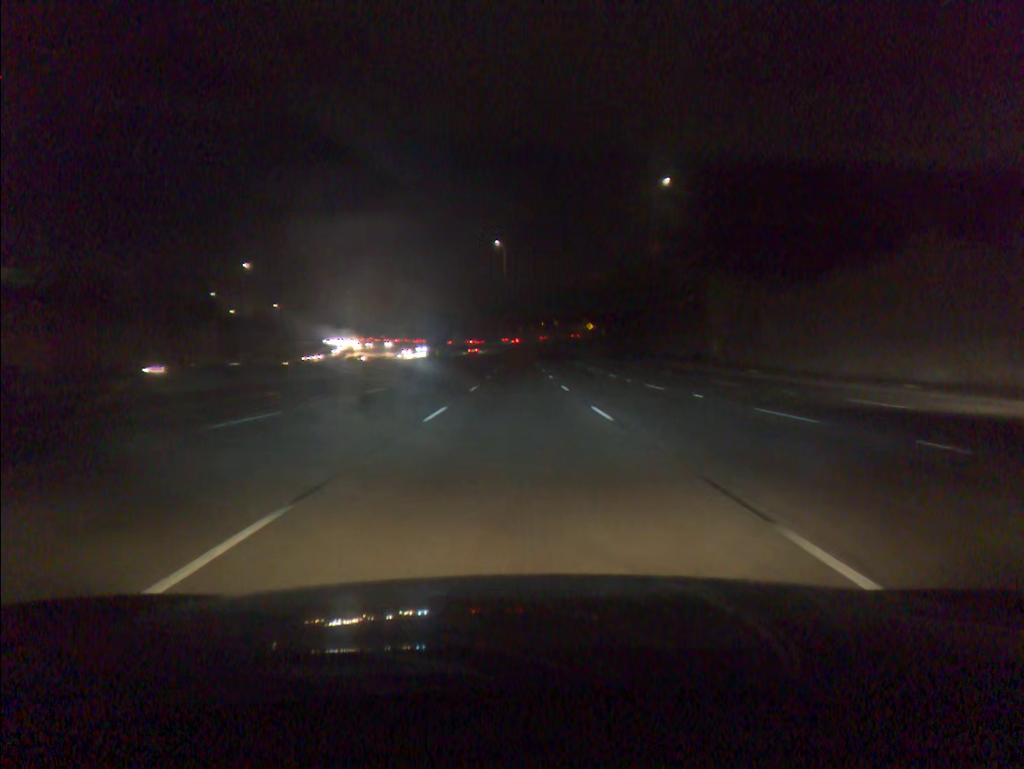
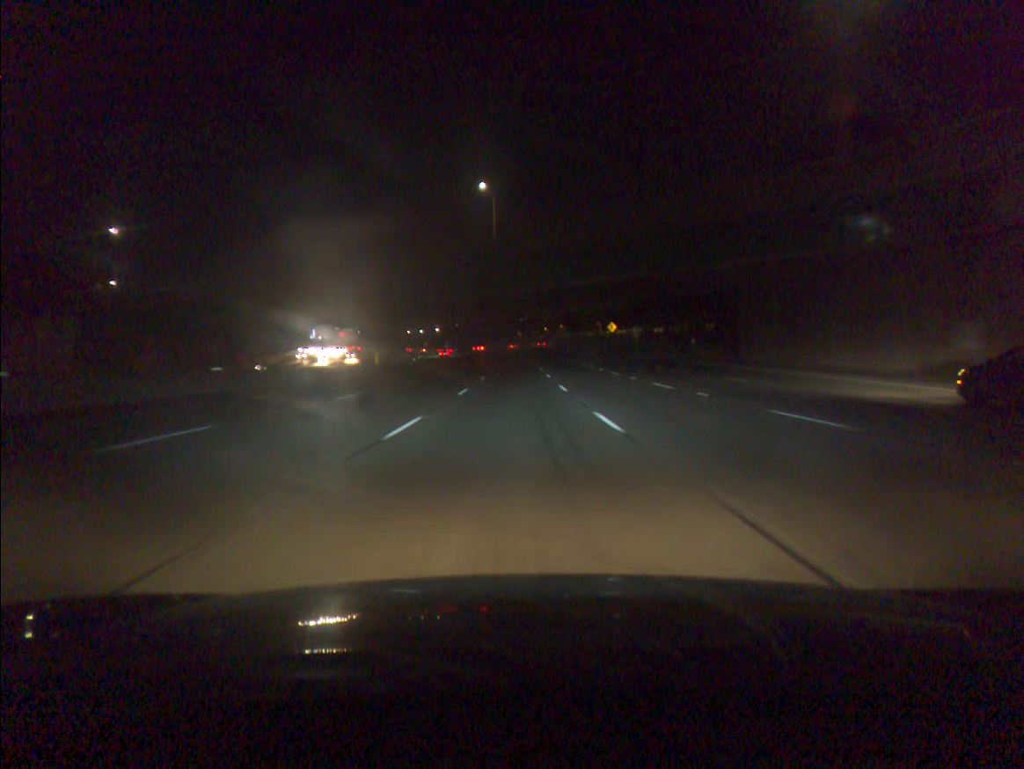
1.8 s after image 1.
(+0.2, +45.5) m; 0°
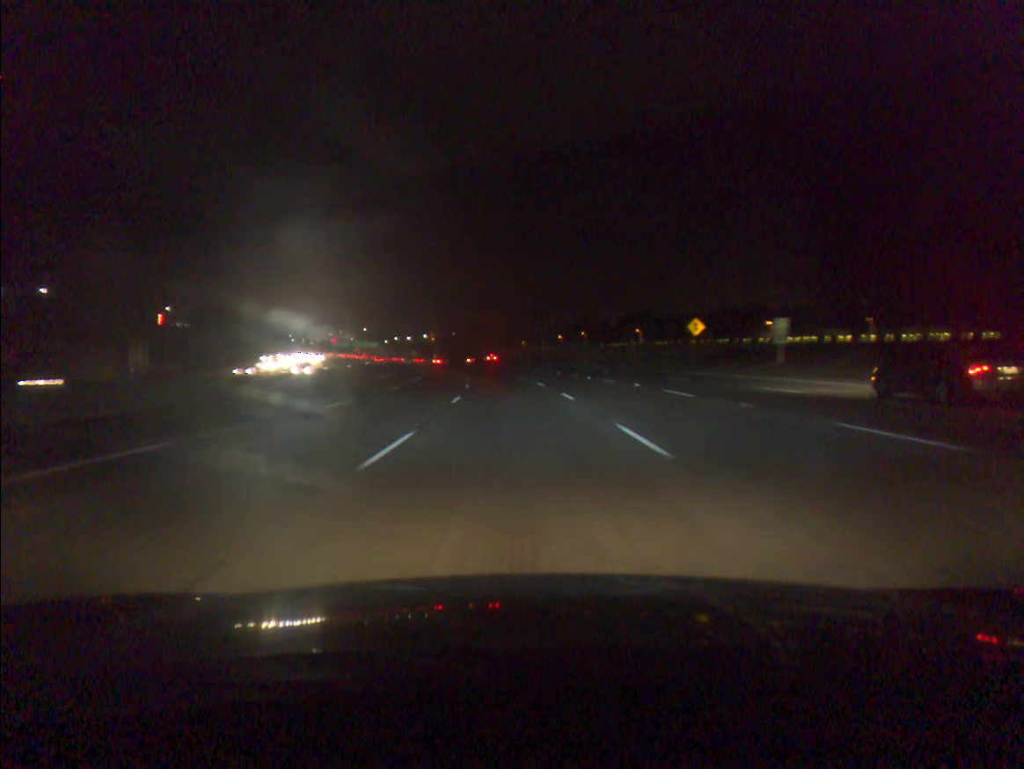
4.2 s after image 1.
(-0.3, +59.9) m; 0°
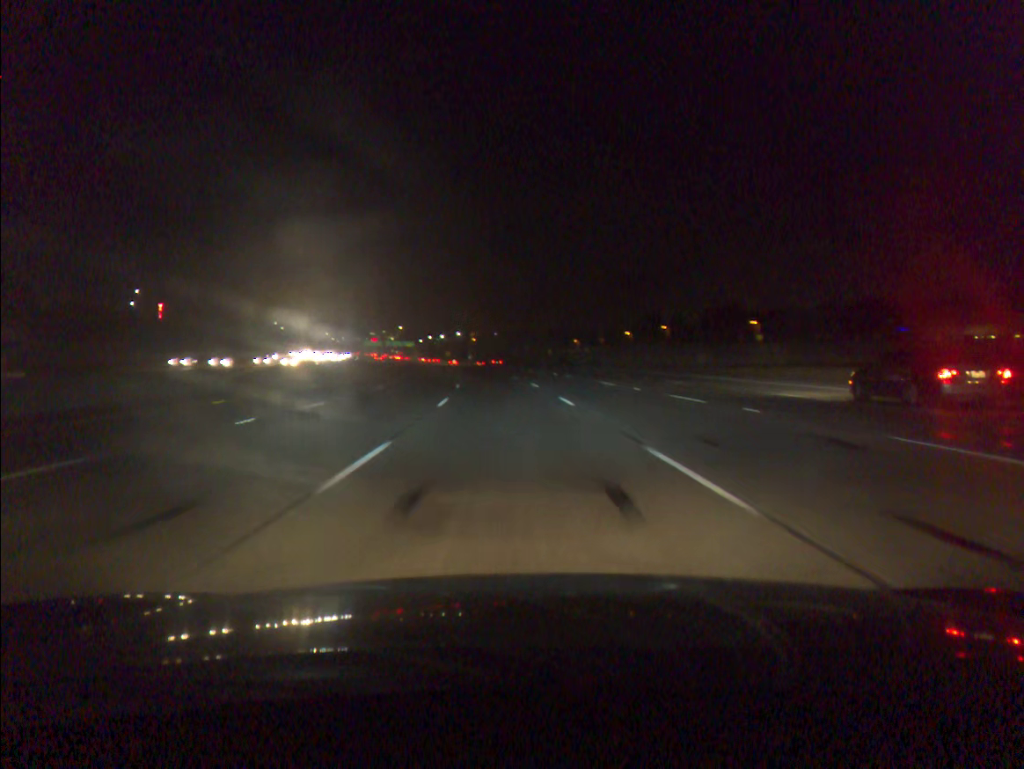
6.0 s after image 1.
(-1.0, +44.7) m; -3°
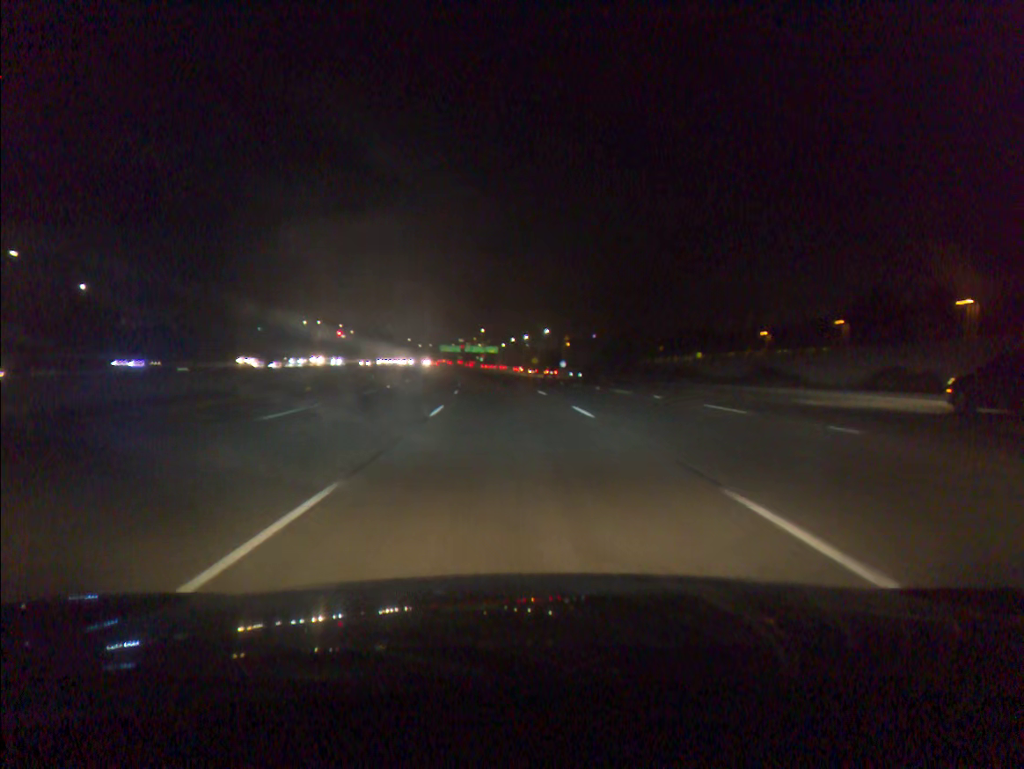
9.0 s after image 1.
(-4.4, +74.9) m; -7°
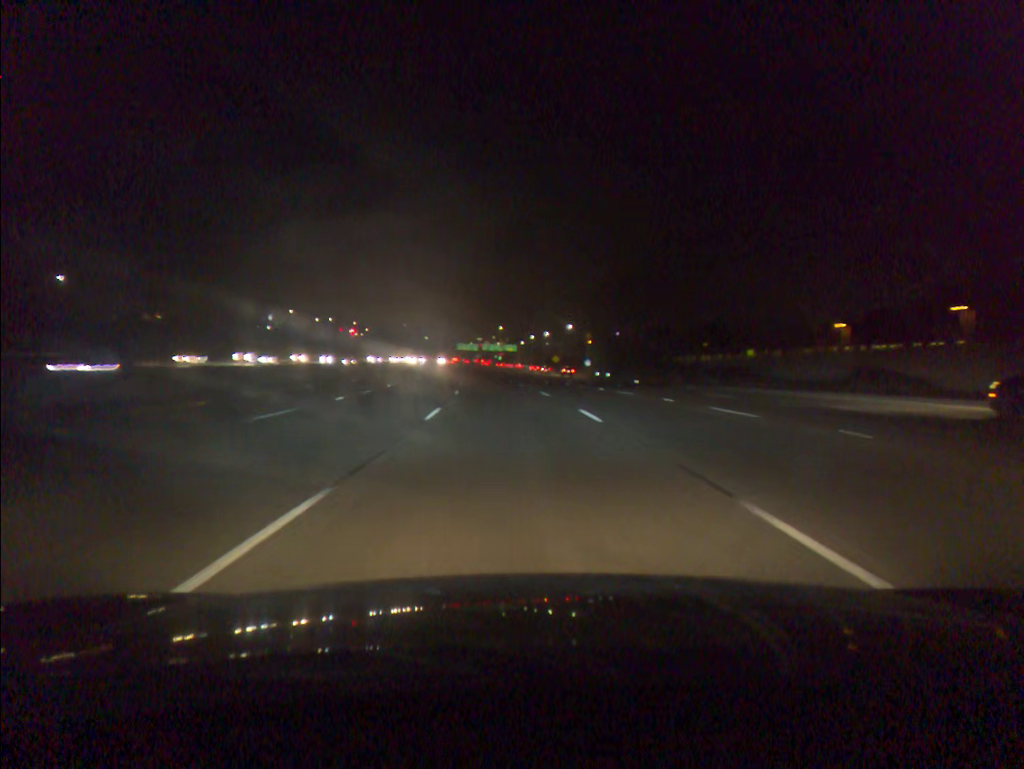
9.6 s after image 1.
(-0.2, +15.1) m; -1°
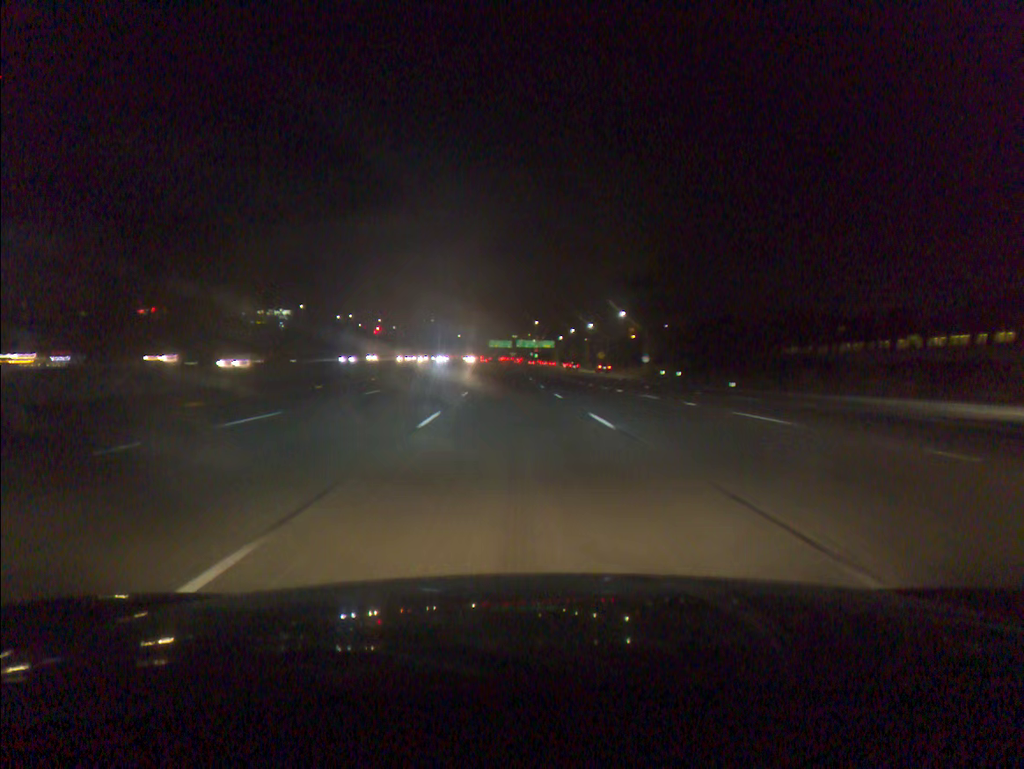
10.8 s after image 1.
(-0.7, +30.4) m; -3°
